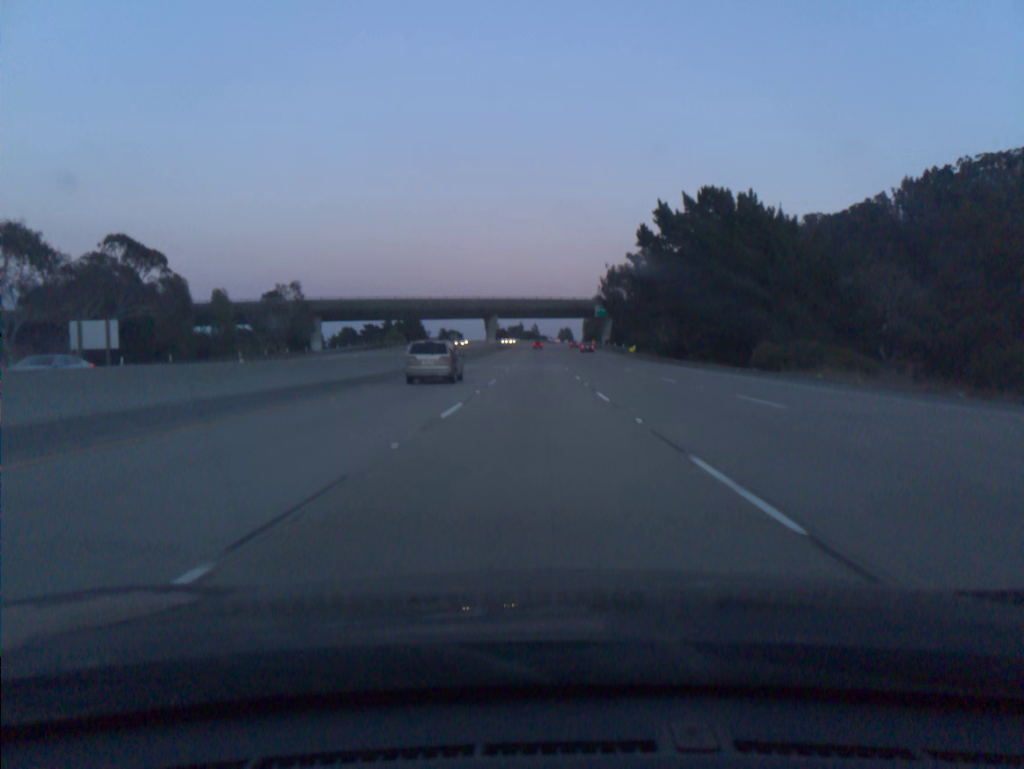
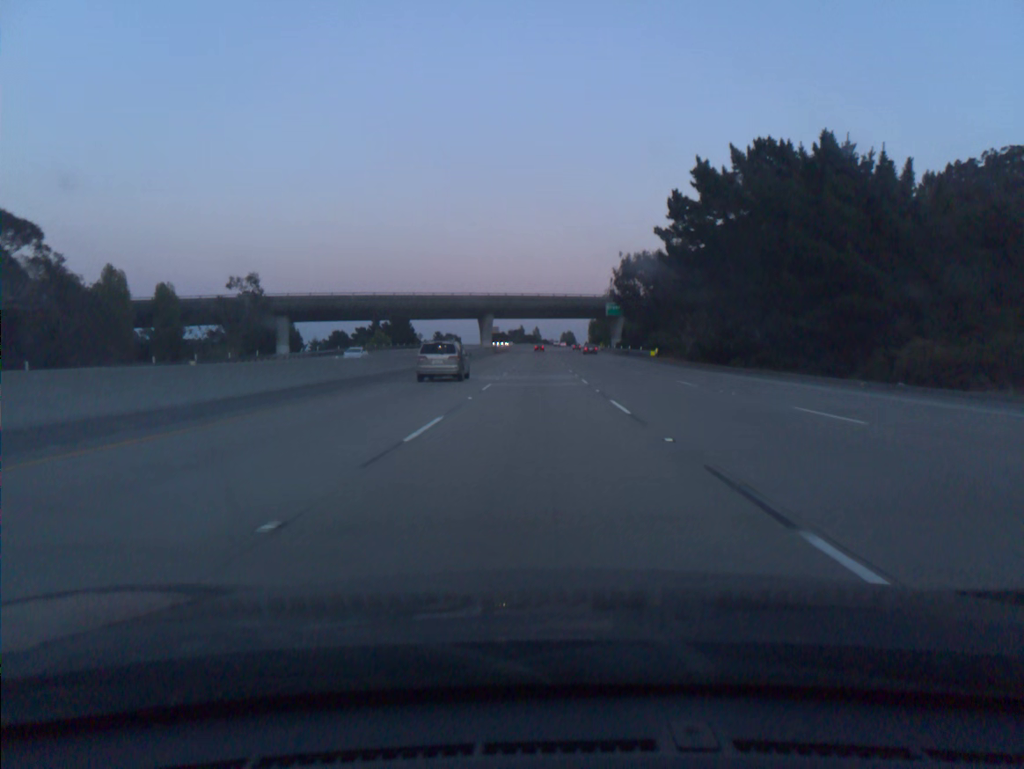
(0.0, +18.2) m; 0°
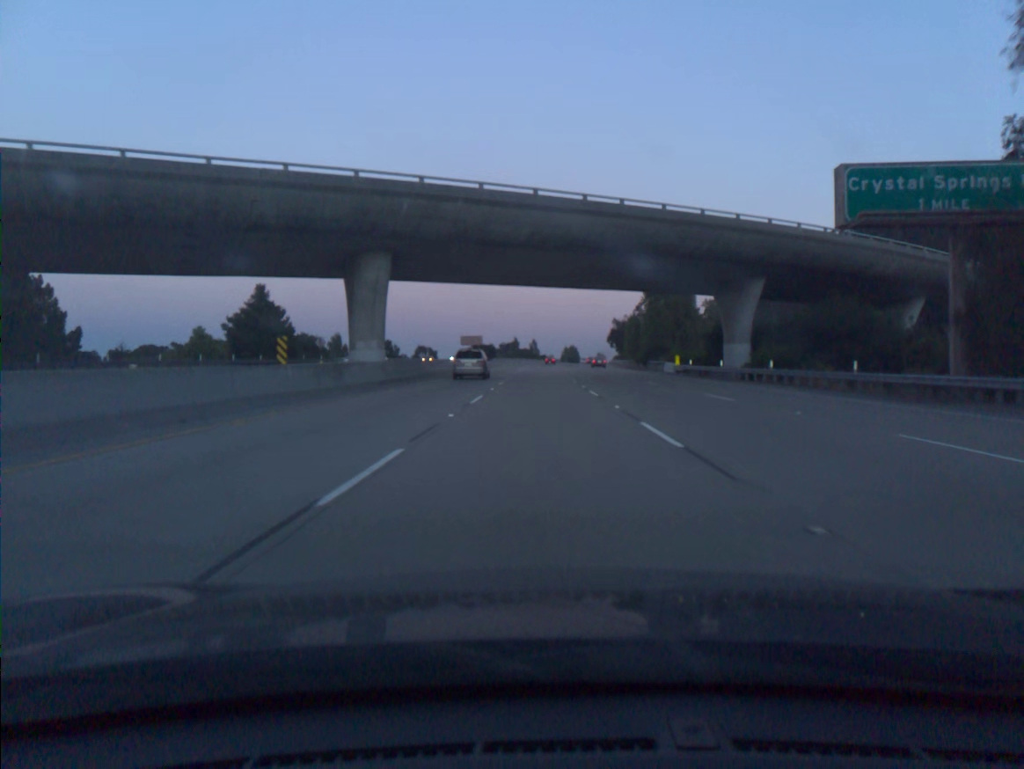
(-0.1, +90.6) m; 0°
